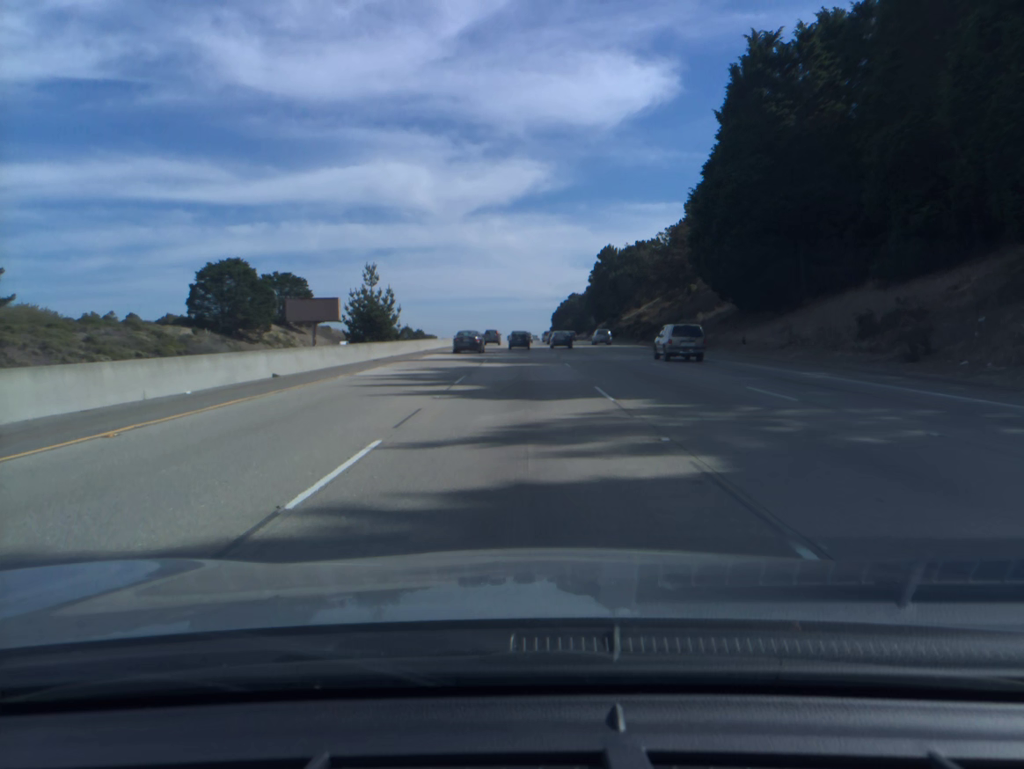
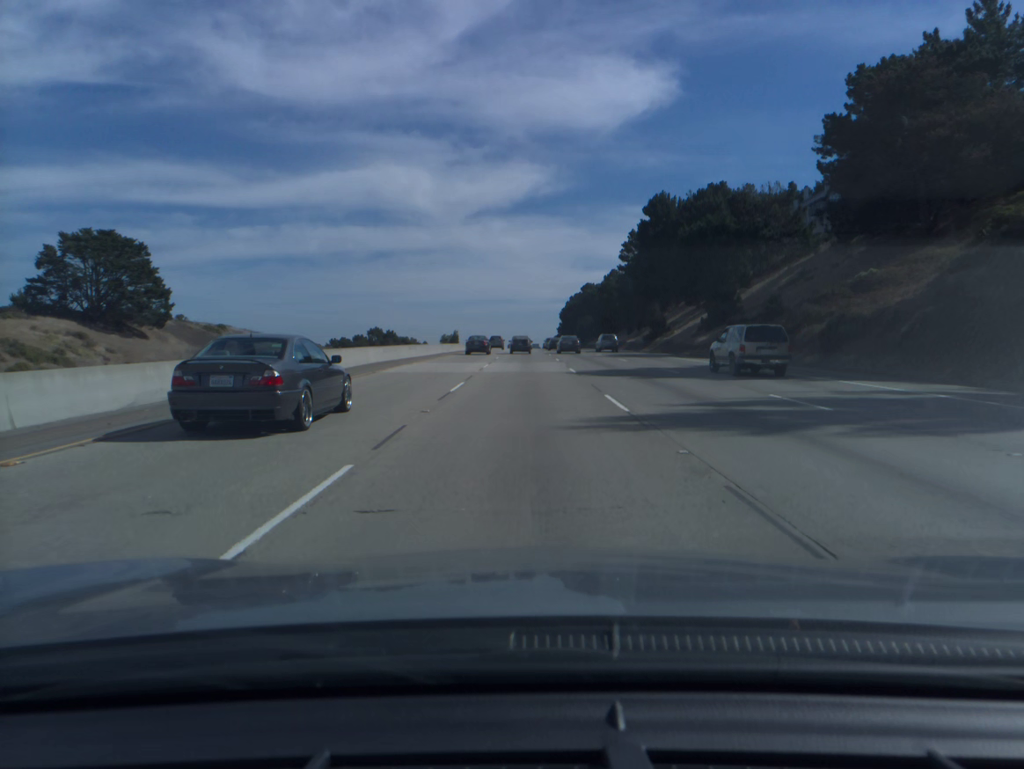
(-0.3, +89.3) m; 0°
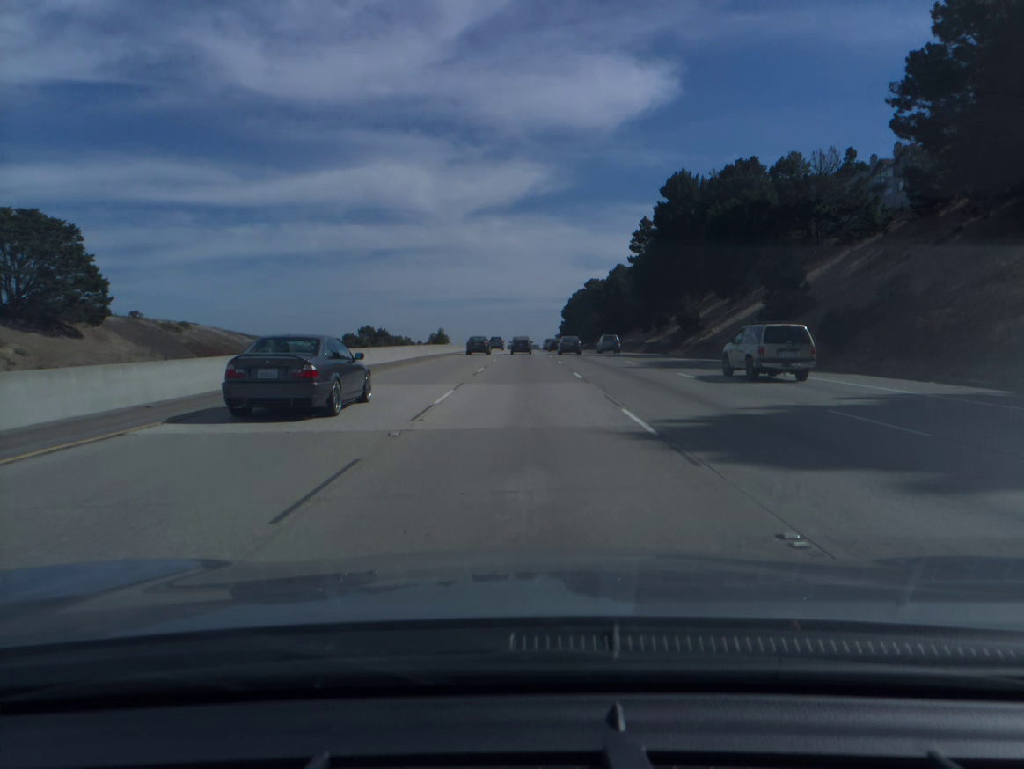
(0.0, +18.0) m; 0°
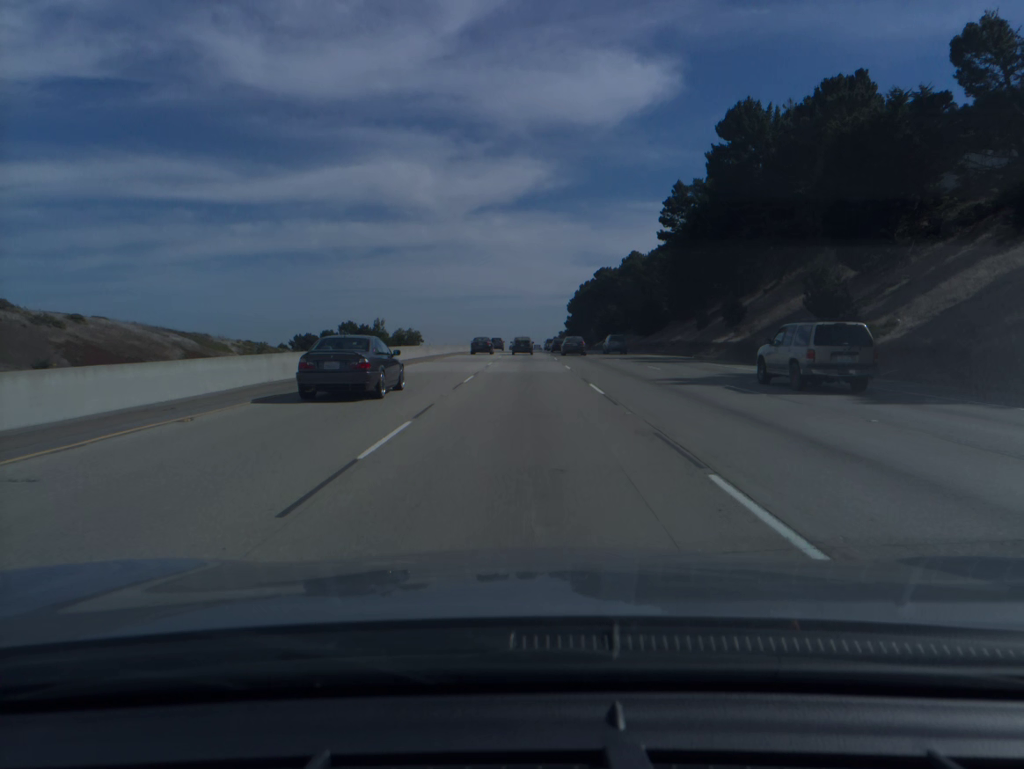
(0.0, +36.2) m; 0°
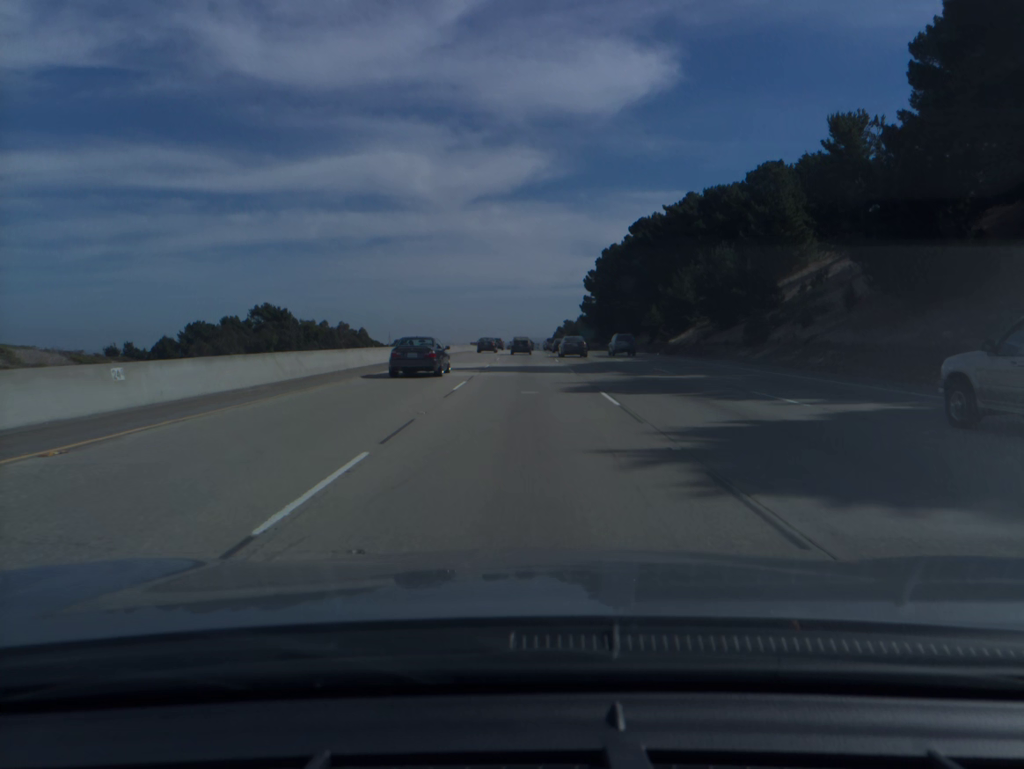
(0.0, +91.0) m; 0°
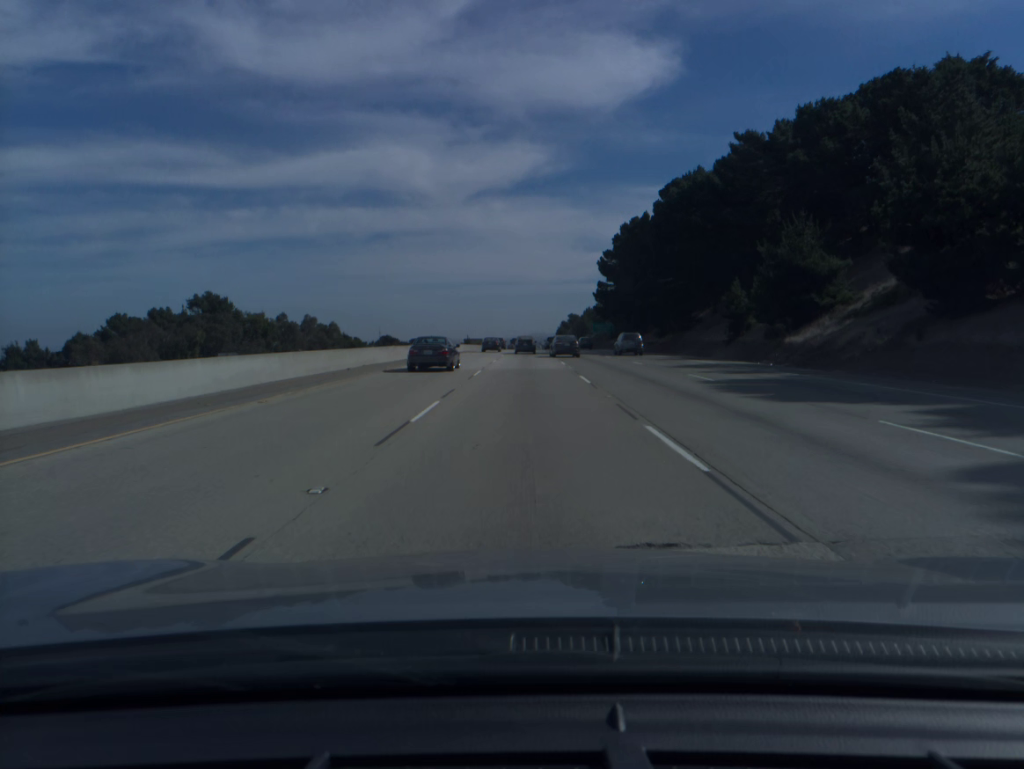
(0.0, +36.6) m; 0°
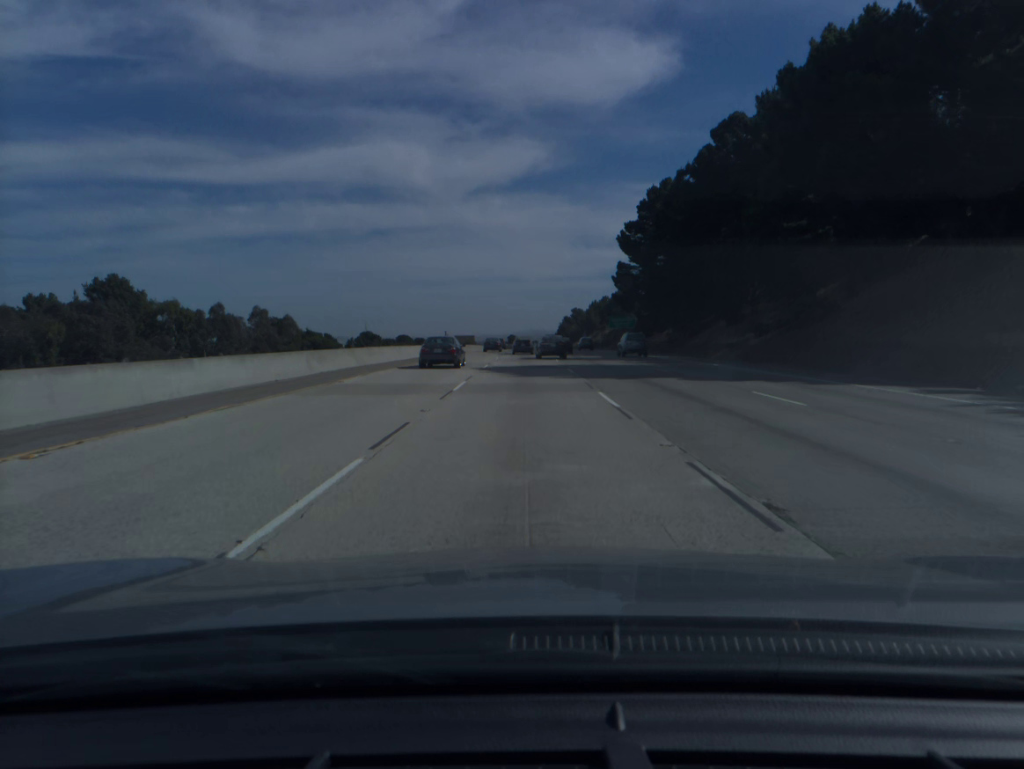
(0.0, +36.8) m; 0°
